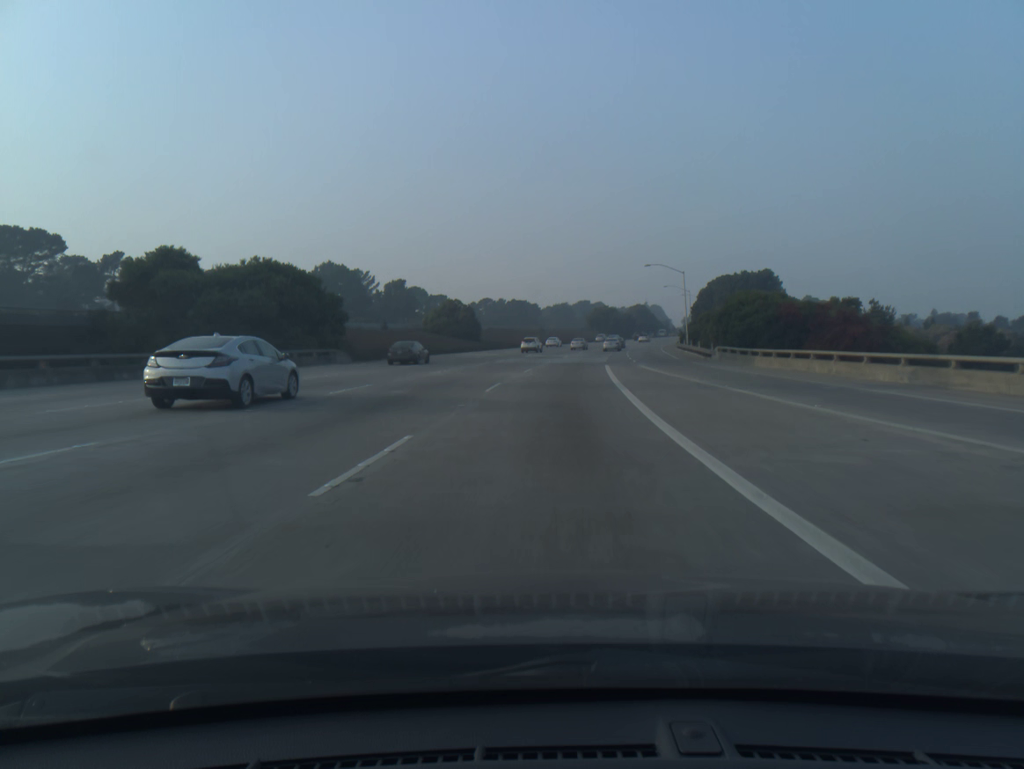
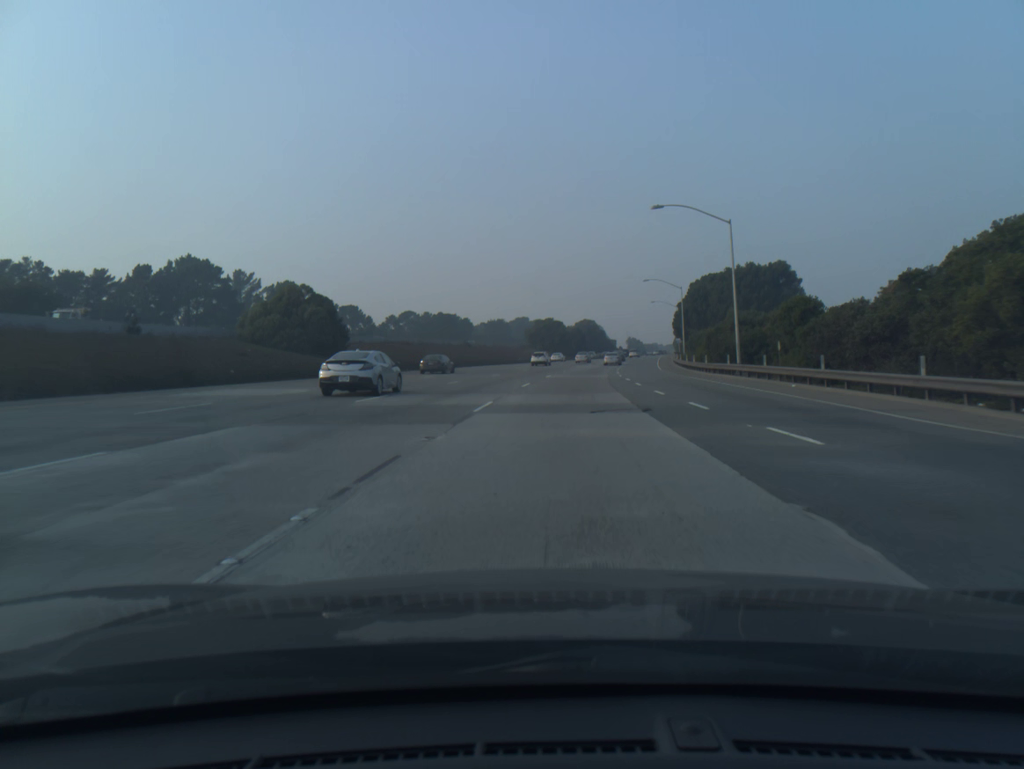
(+1.9, +47.4) m; +5°
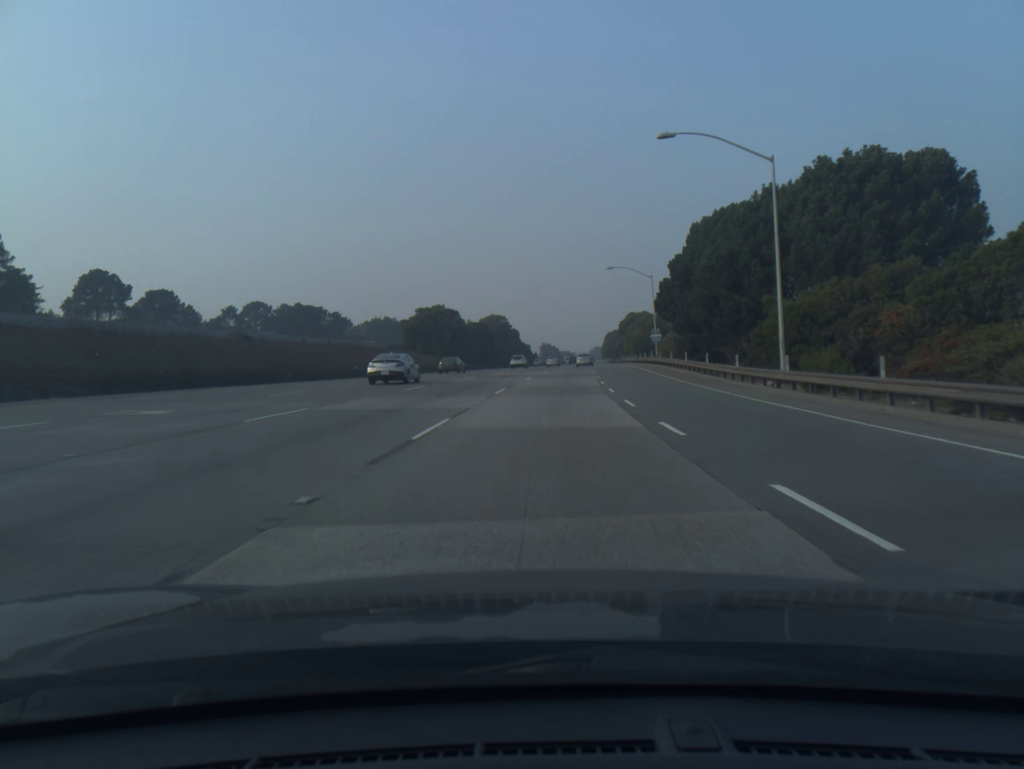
(+3.8, +63.5) m; +7°
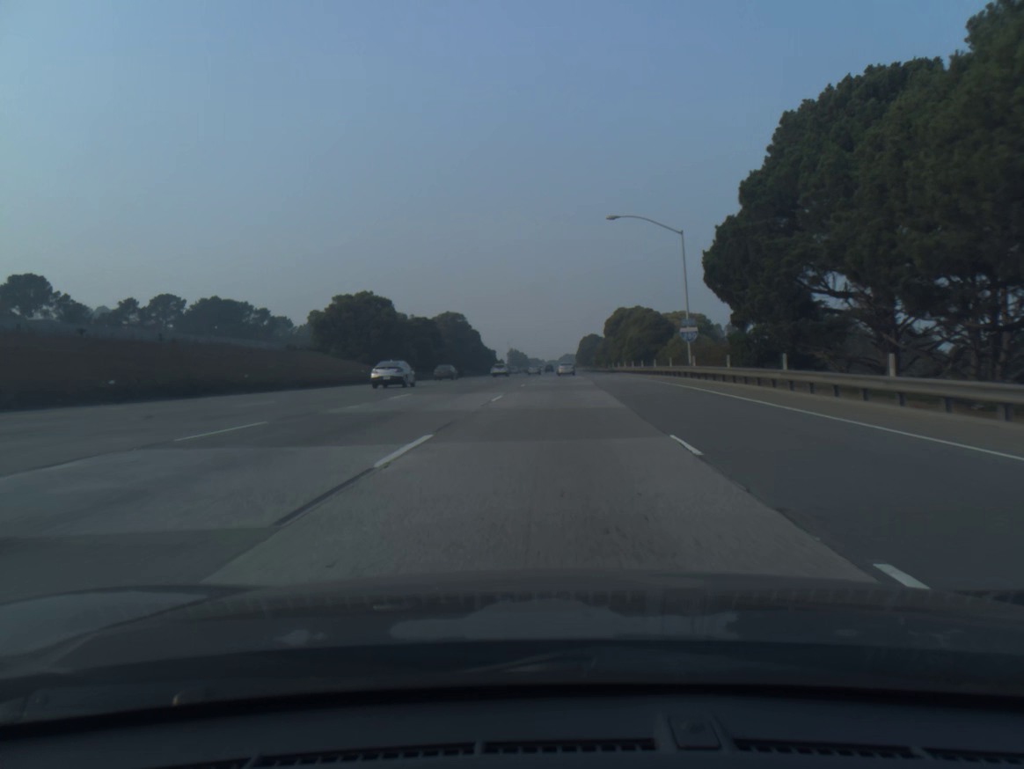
(+0.6, +32.0) m; +2°
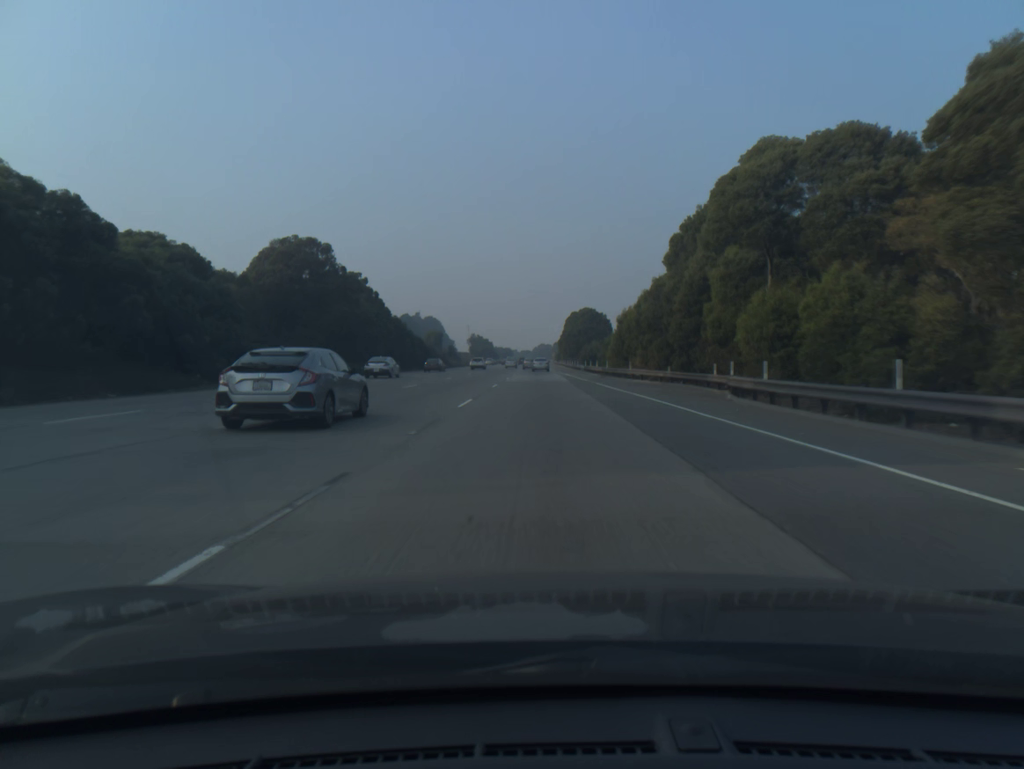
(+2.3, +80.2) m; +2°
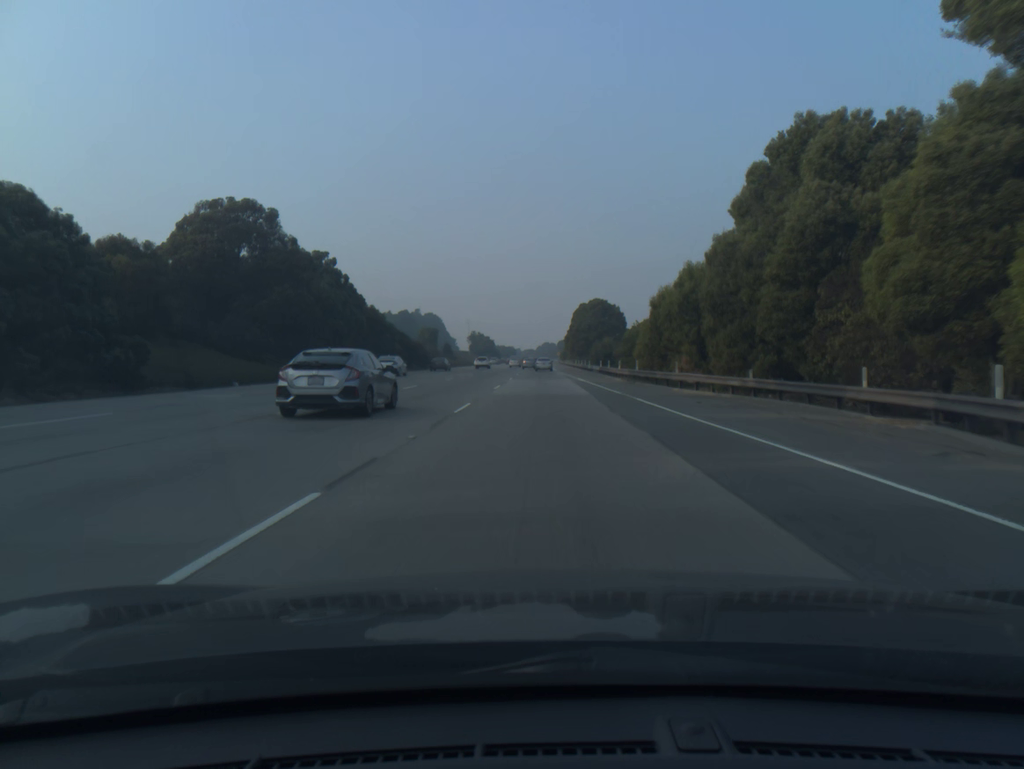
(-0.1, +16.2) m; 0°
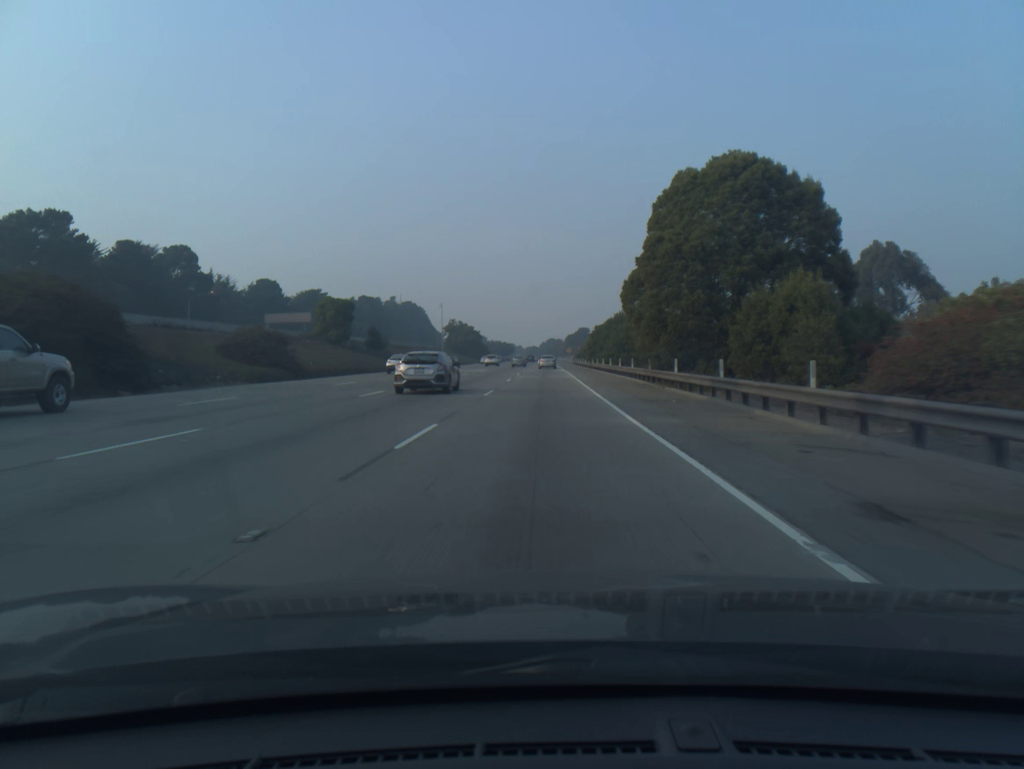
(0.0, +80.8) m; 0°
